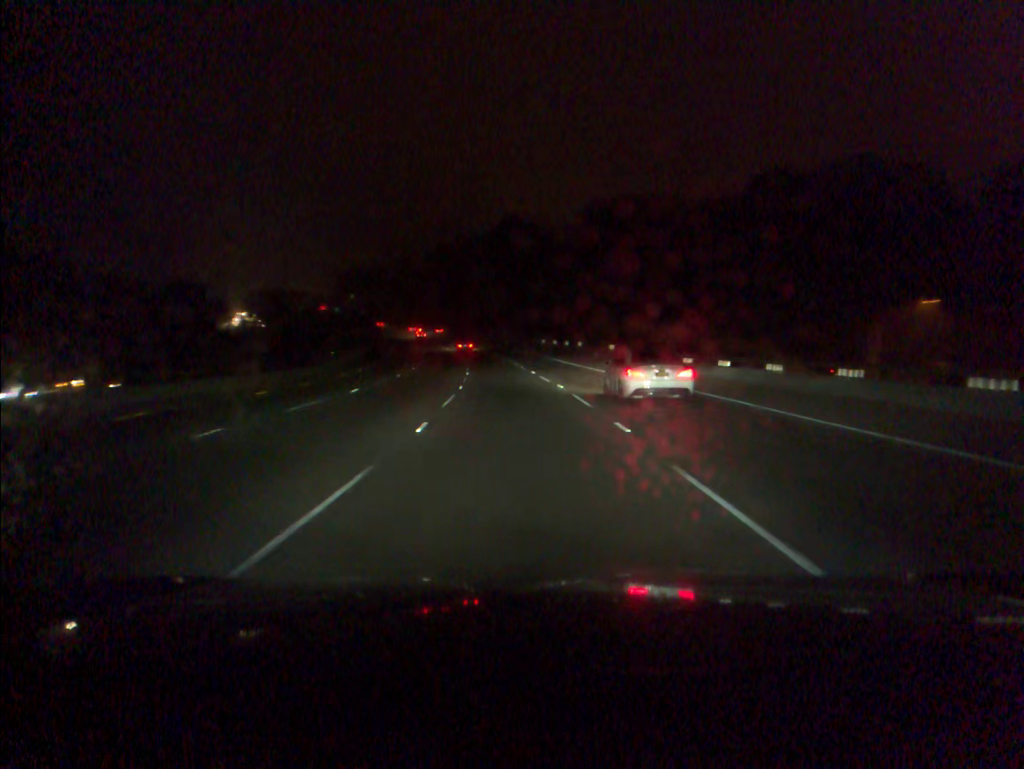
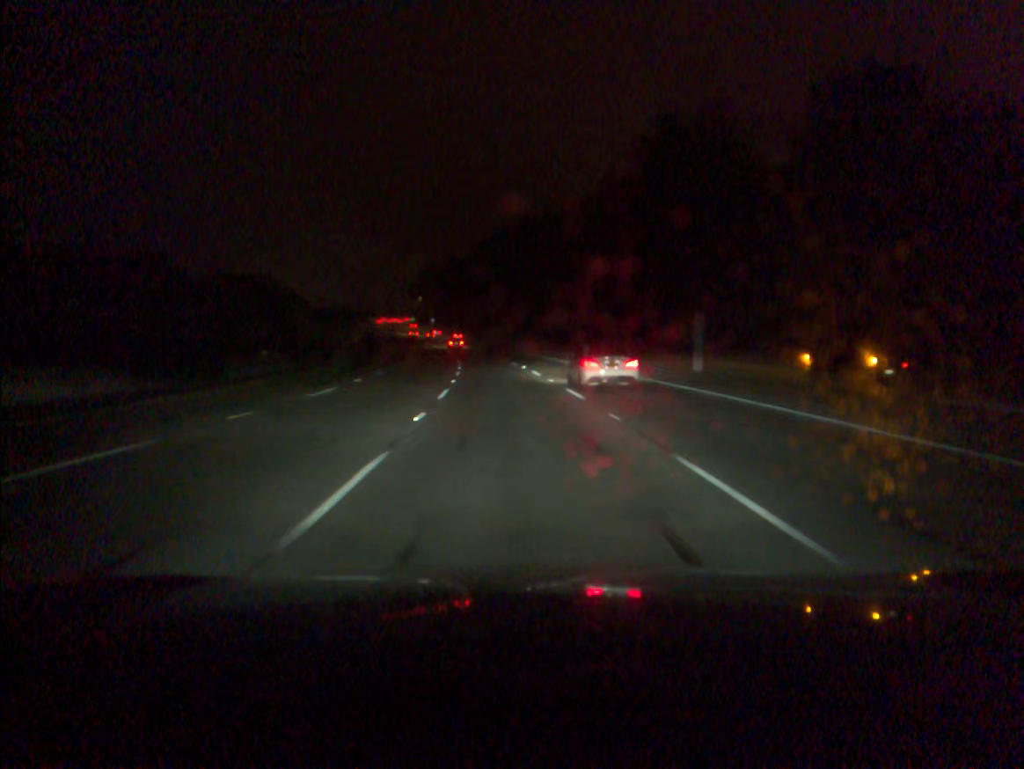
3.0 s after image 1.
(-6.4, +93.2) m; -7°
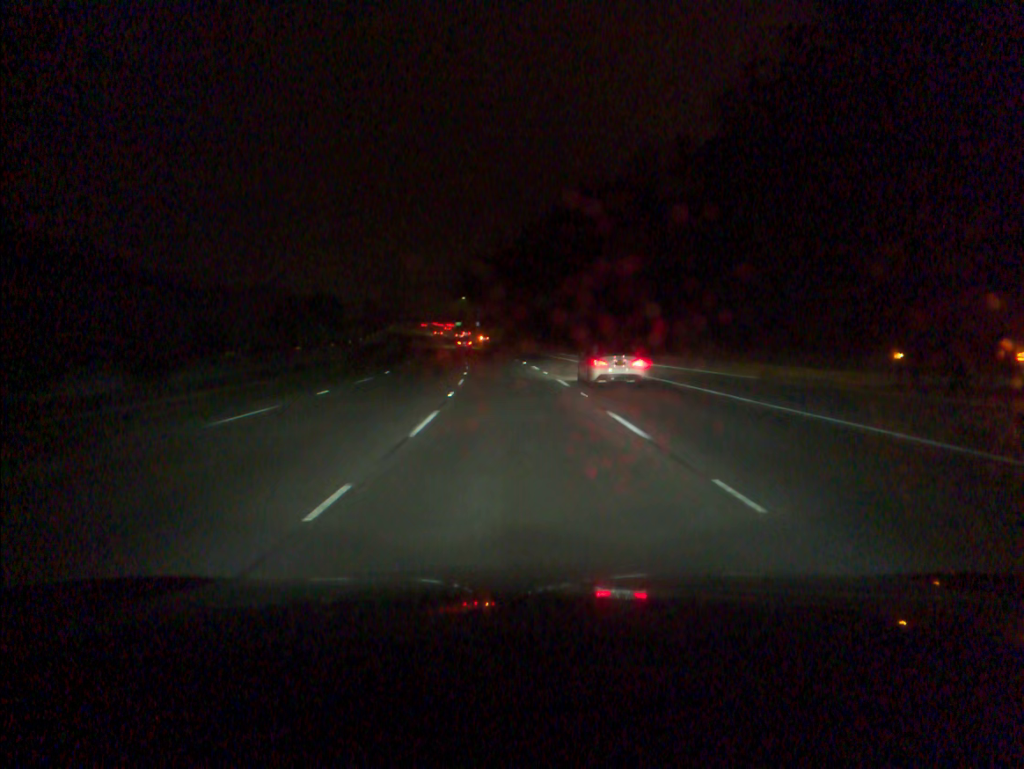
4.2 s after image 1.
(-1.3, +37.0) m; -4°
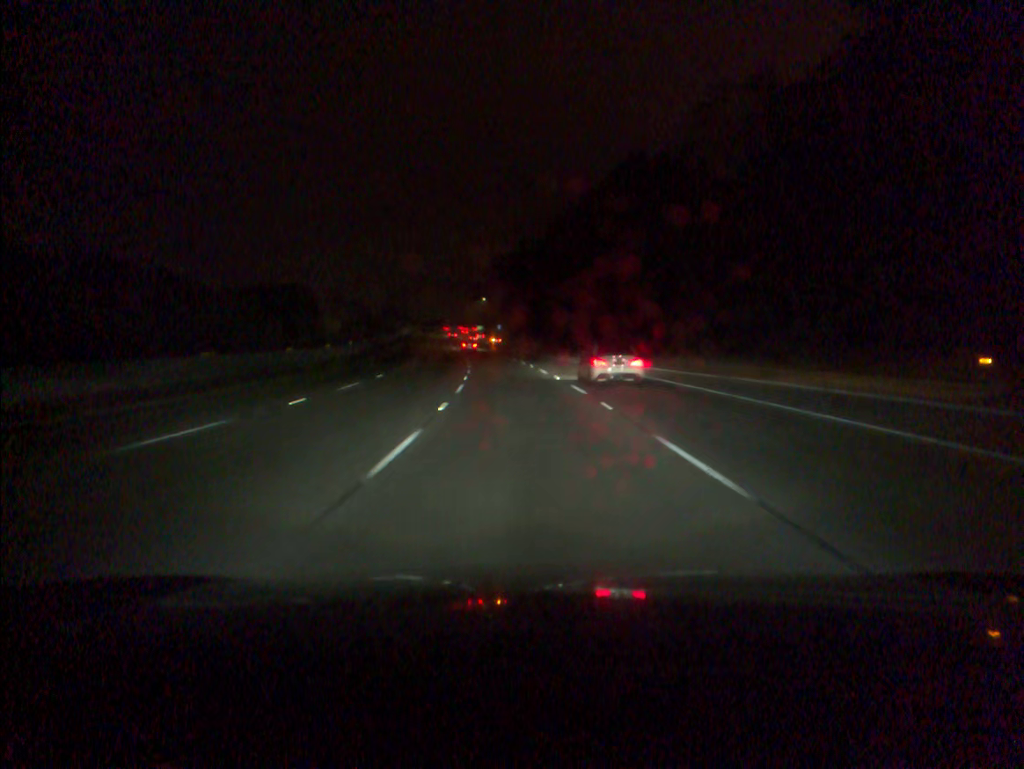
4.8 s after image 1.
(-0.3, +18.5) m; -2°
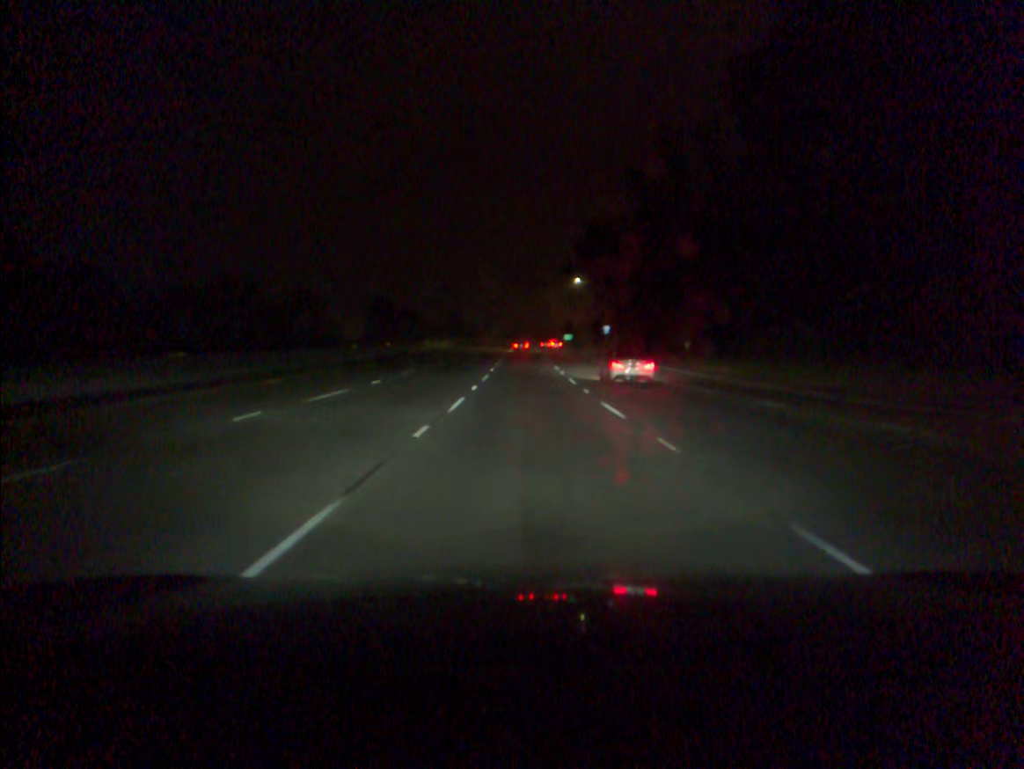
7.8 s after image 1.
(-6.0, +93.0) m; -6°
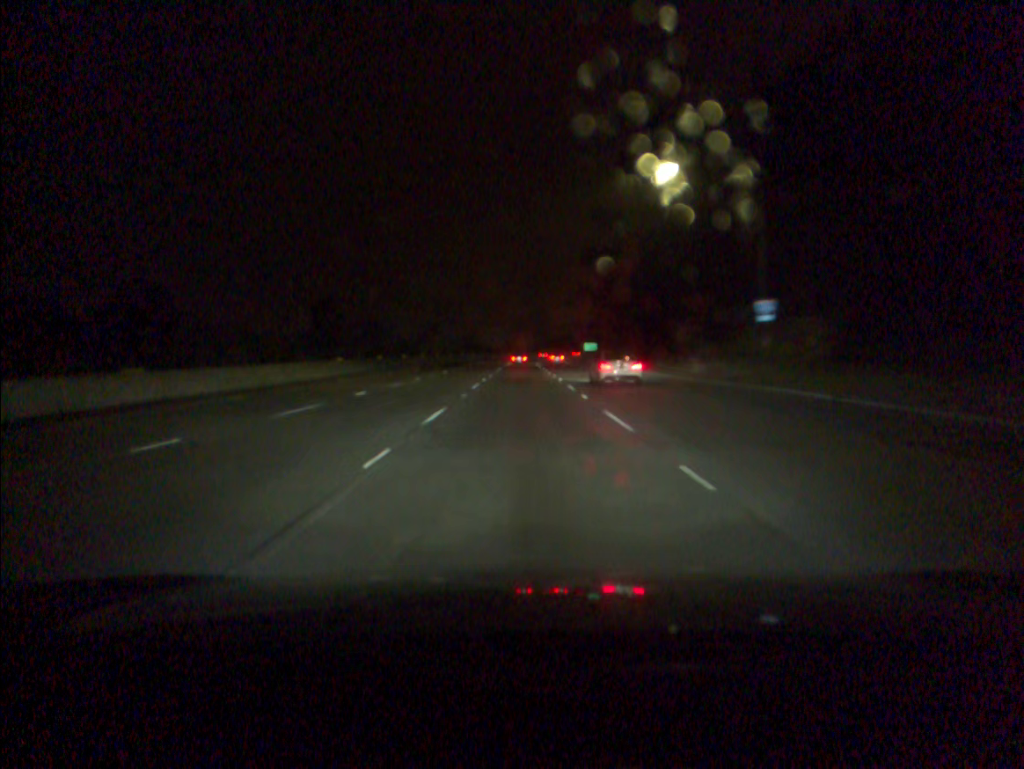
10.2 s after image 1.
(+0.1, +75.5) m; 0°
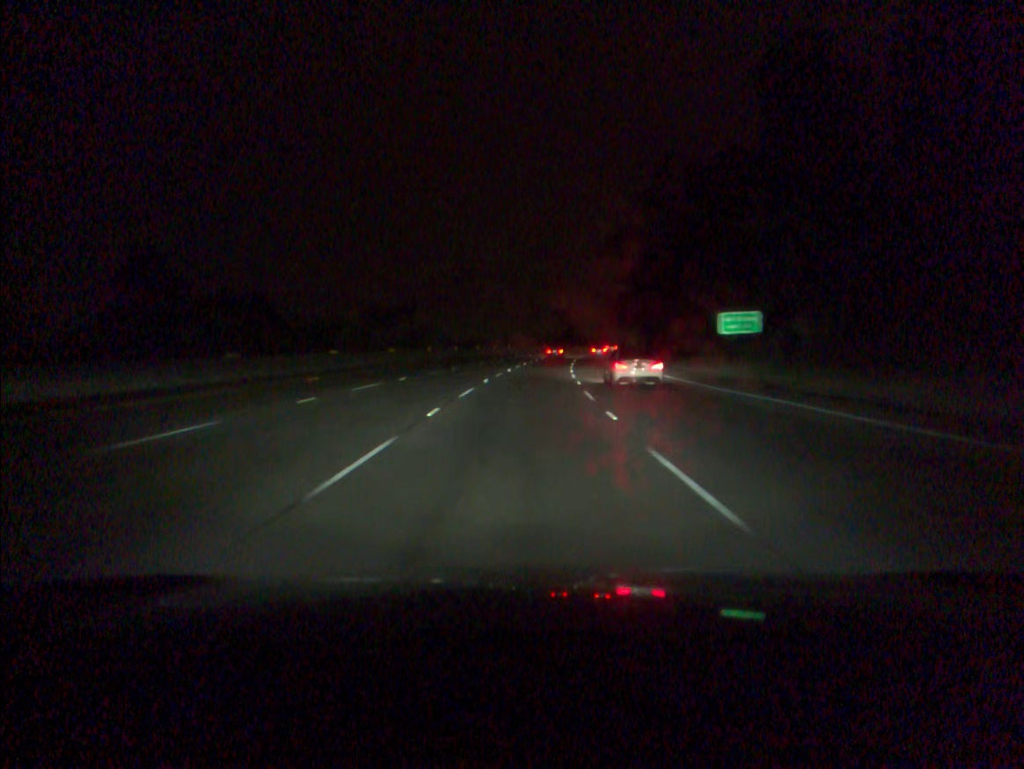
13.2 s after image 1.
(0.0, +94.6) m; 0°
